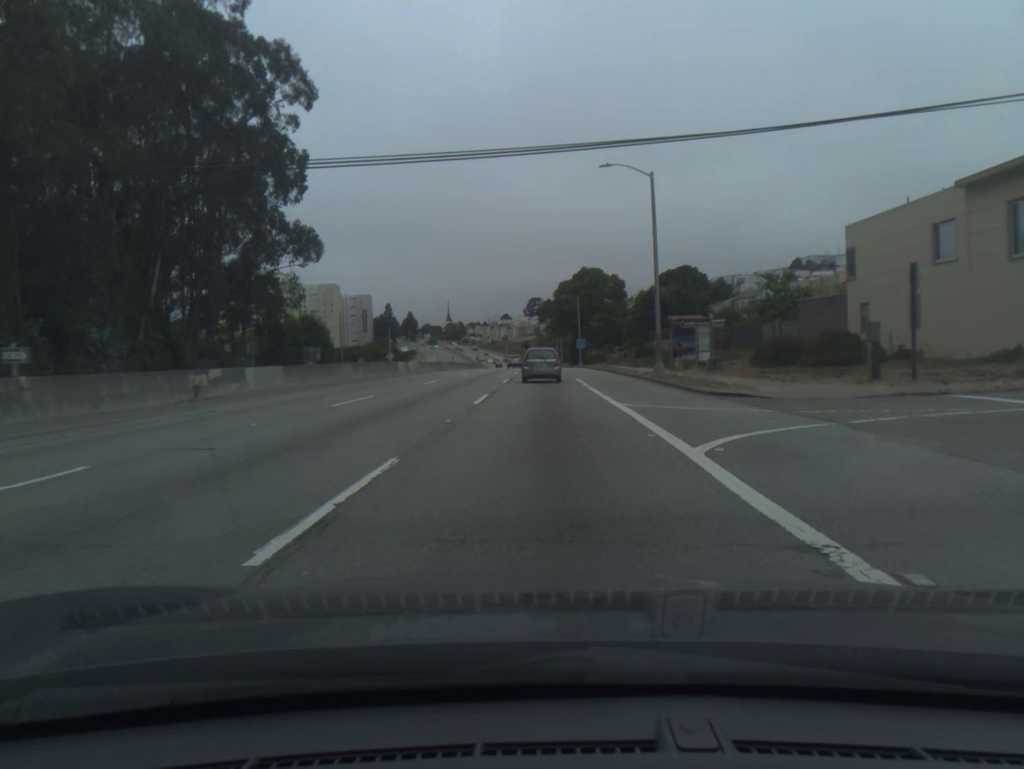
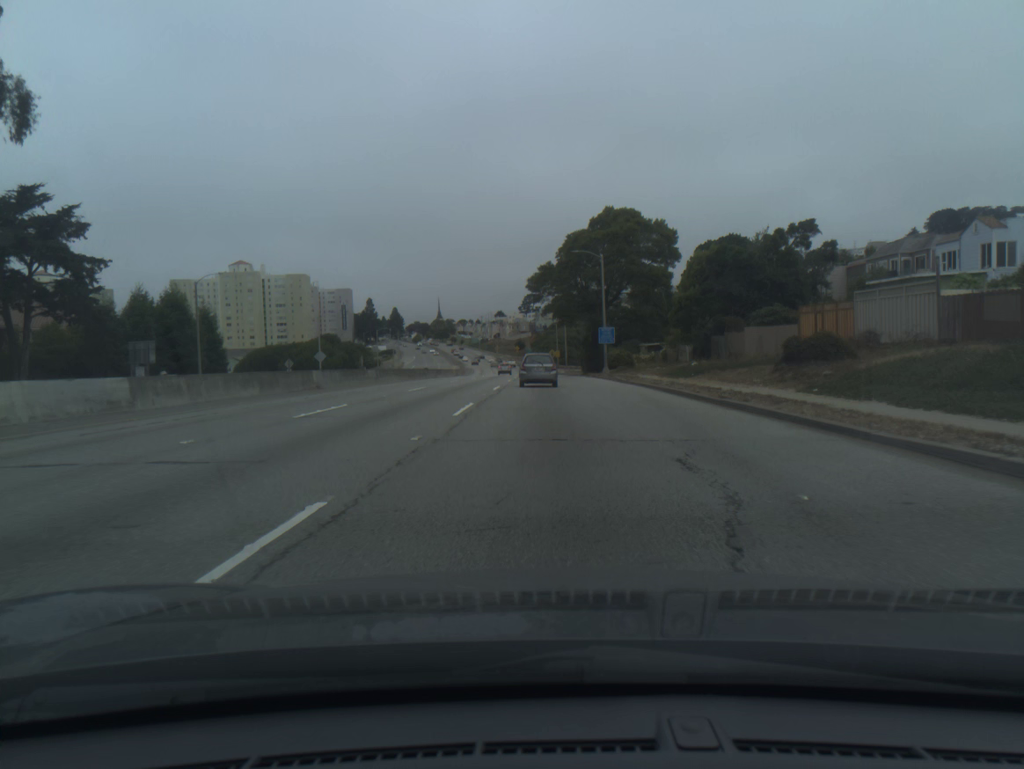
(+0.1, +46.9) m; 0°
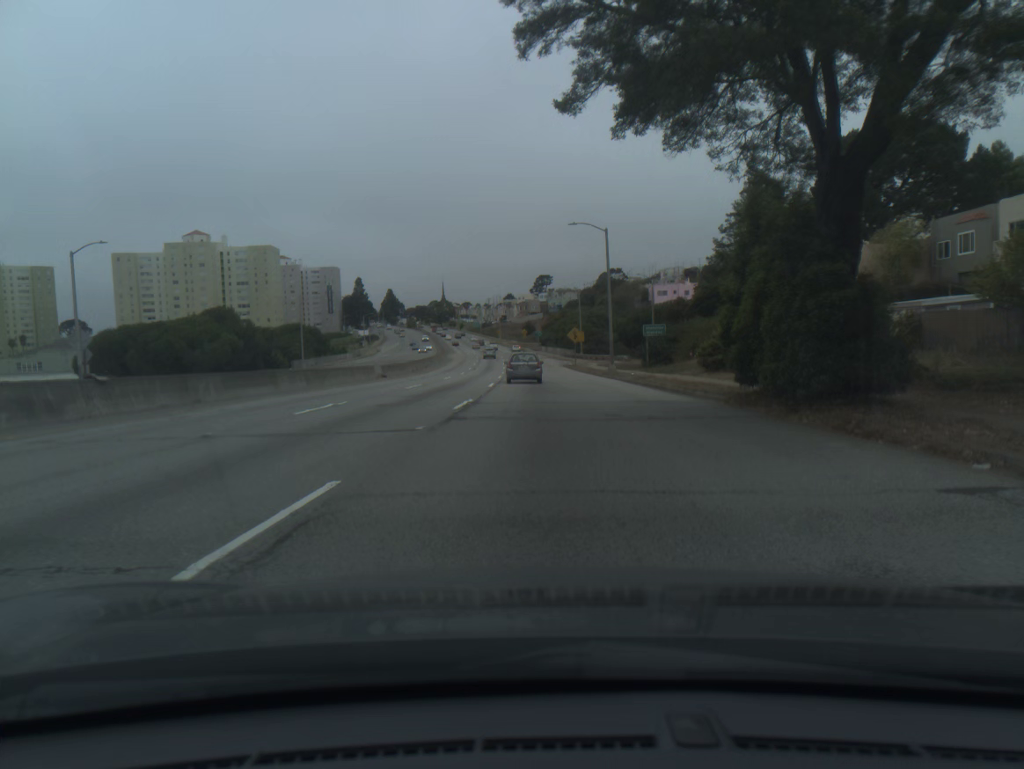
(-0.1, +58.1) m; -1°
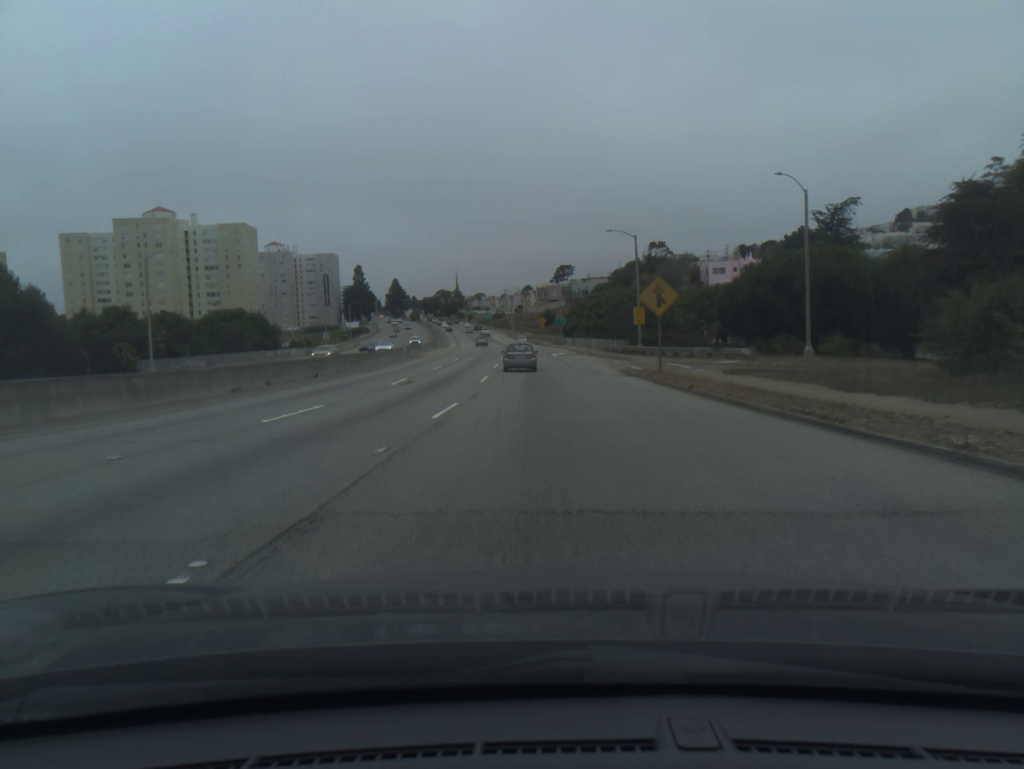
(-0.6, +46.8) m; -2°
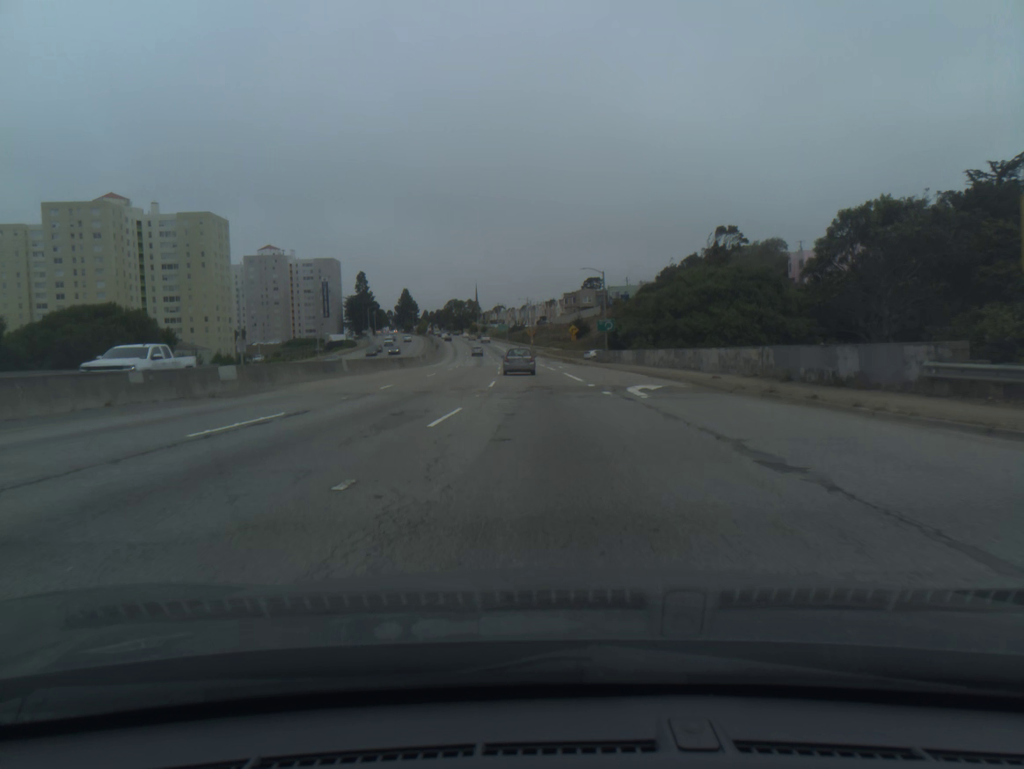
(-0.9, +47.2) m; -2°
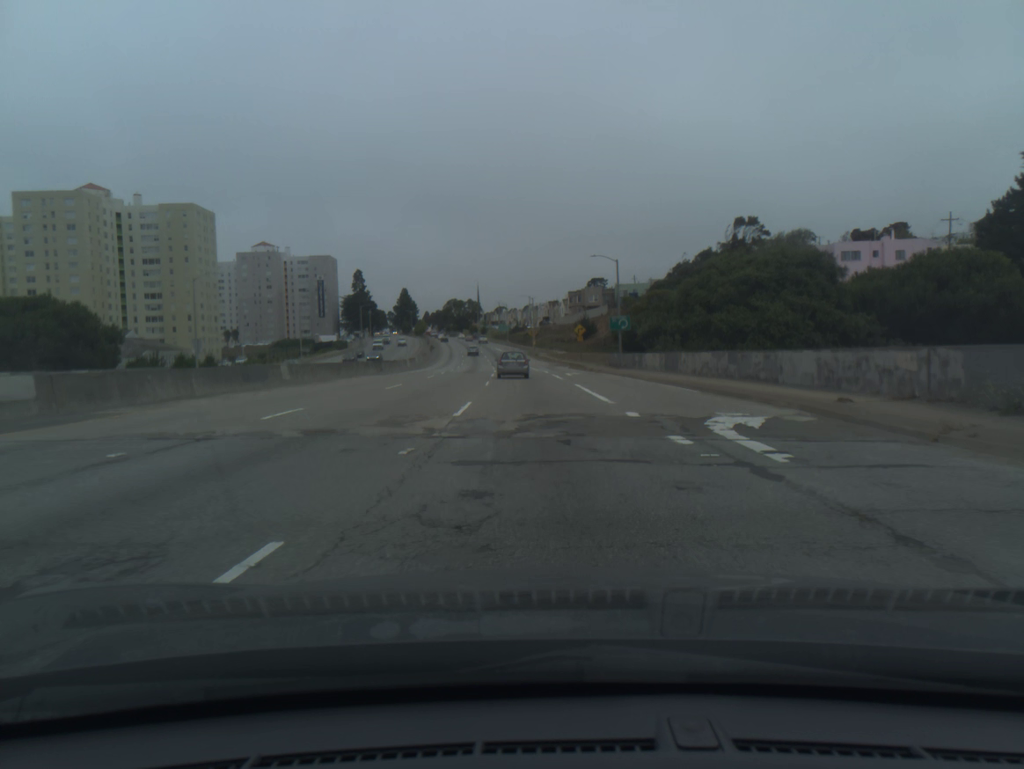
(0.0, +11.7) m; 0°
